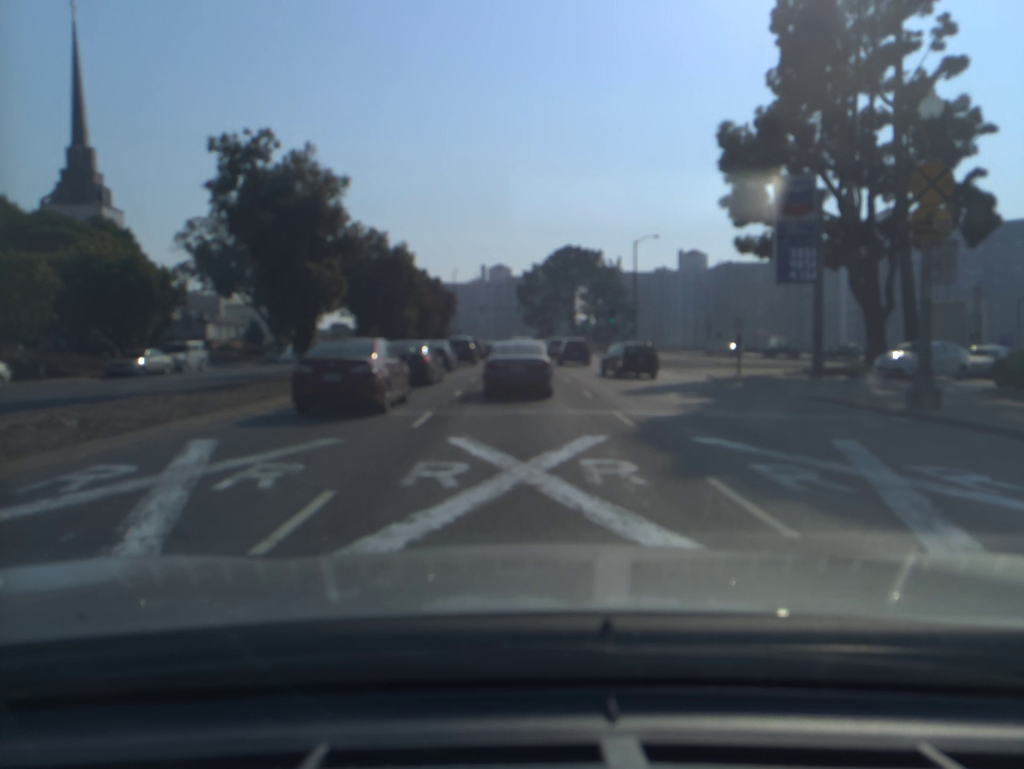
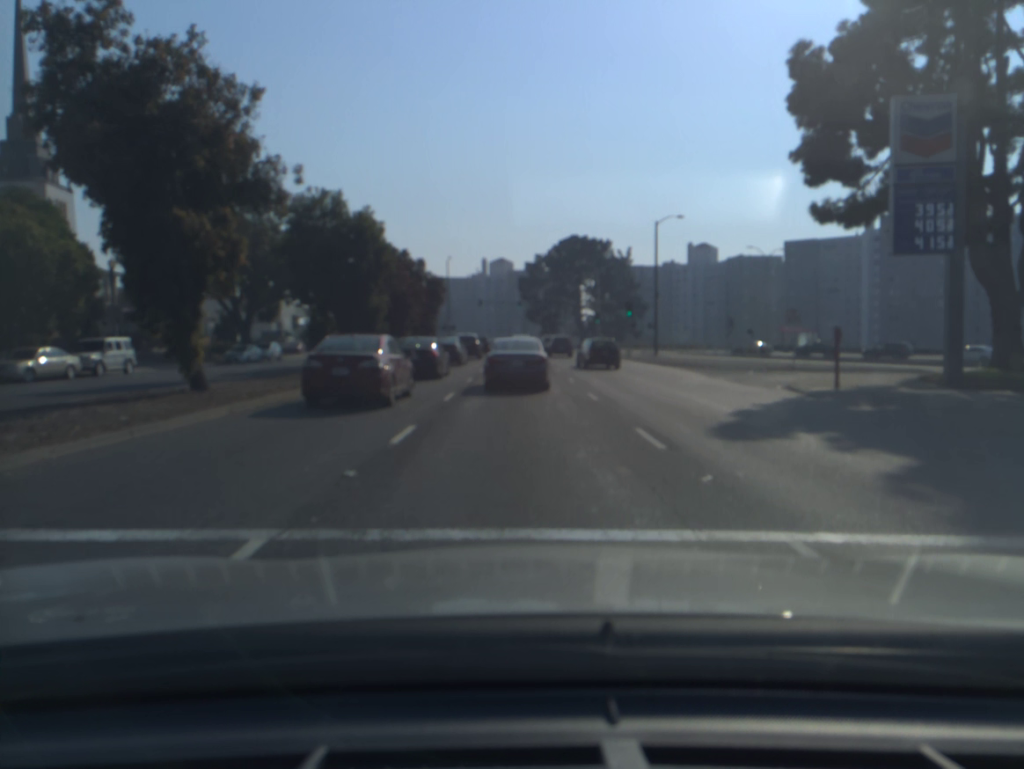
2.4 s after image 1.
(+0.1, +9.7) m; +1°
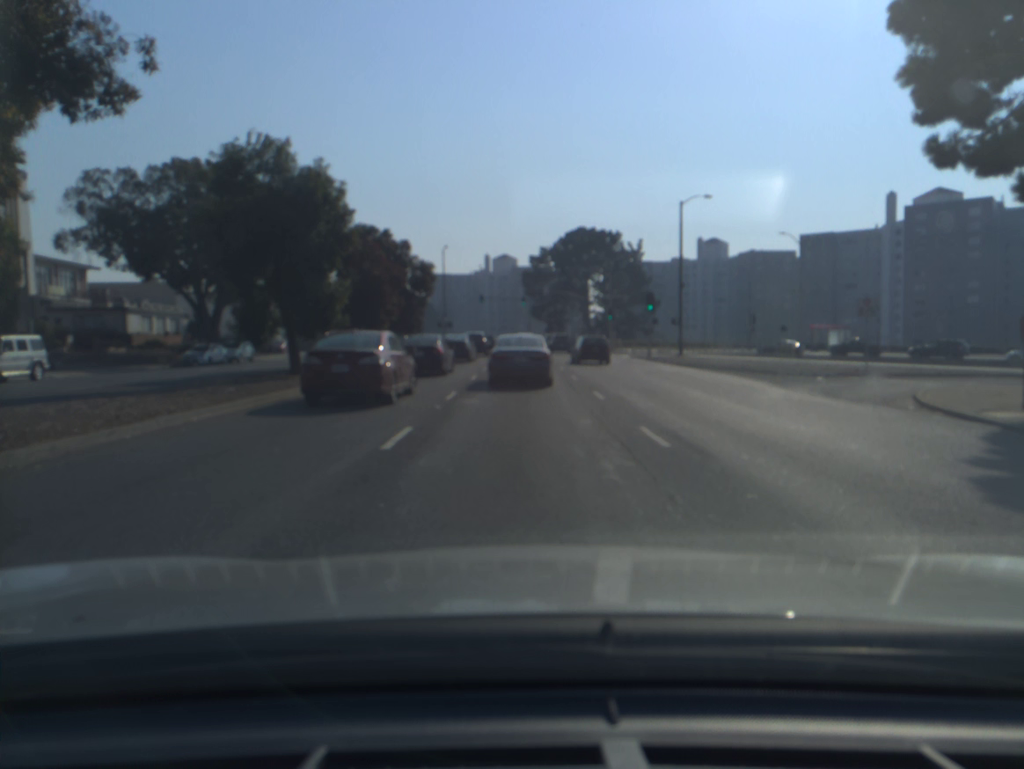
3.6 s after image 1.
(0.0, +8.2) m; 0°
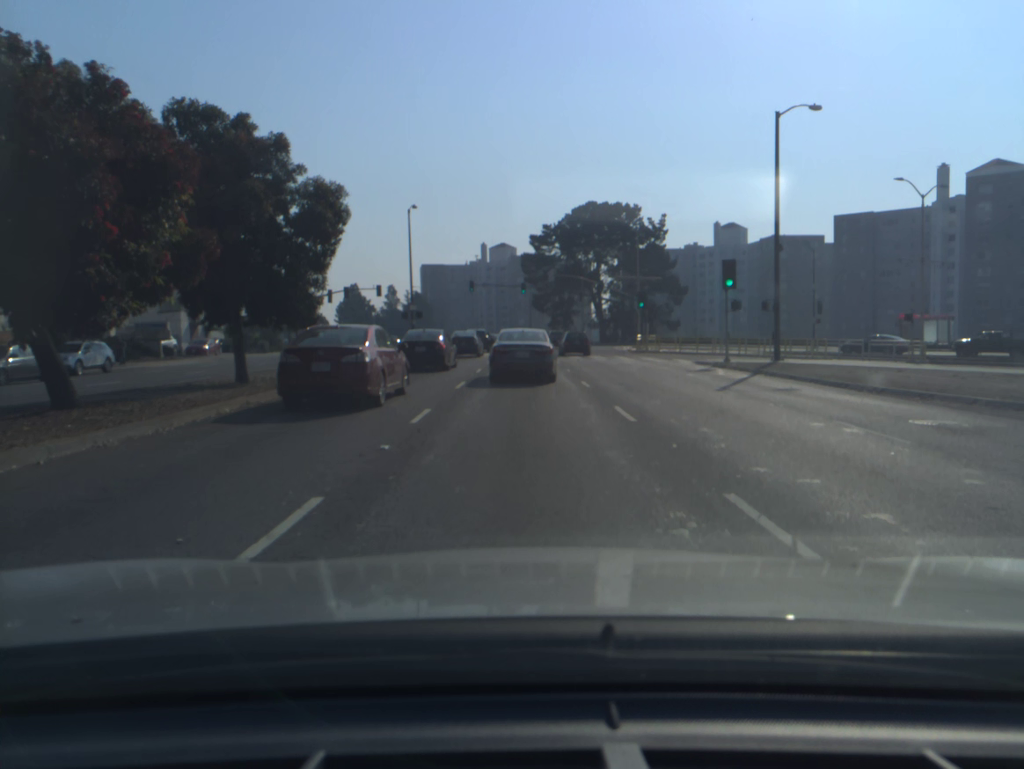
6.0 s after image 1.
(0.0, +20.7) m; 0°
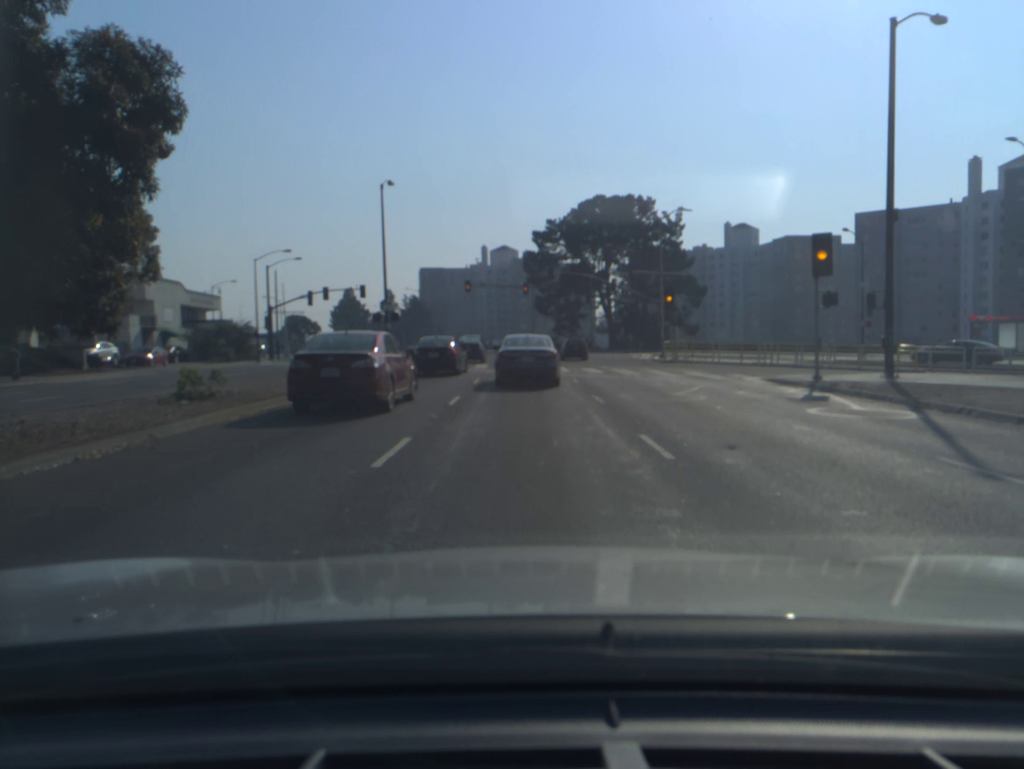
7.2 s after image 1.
(0.0, +10.5) m; 0°
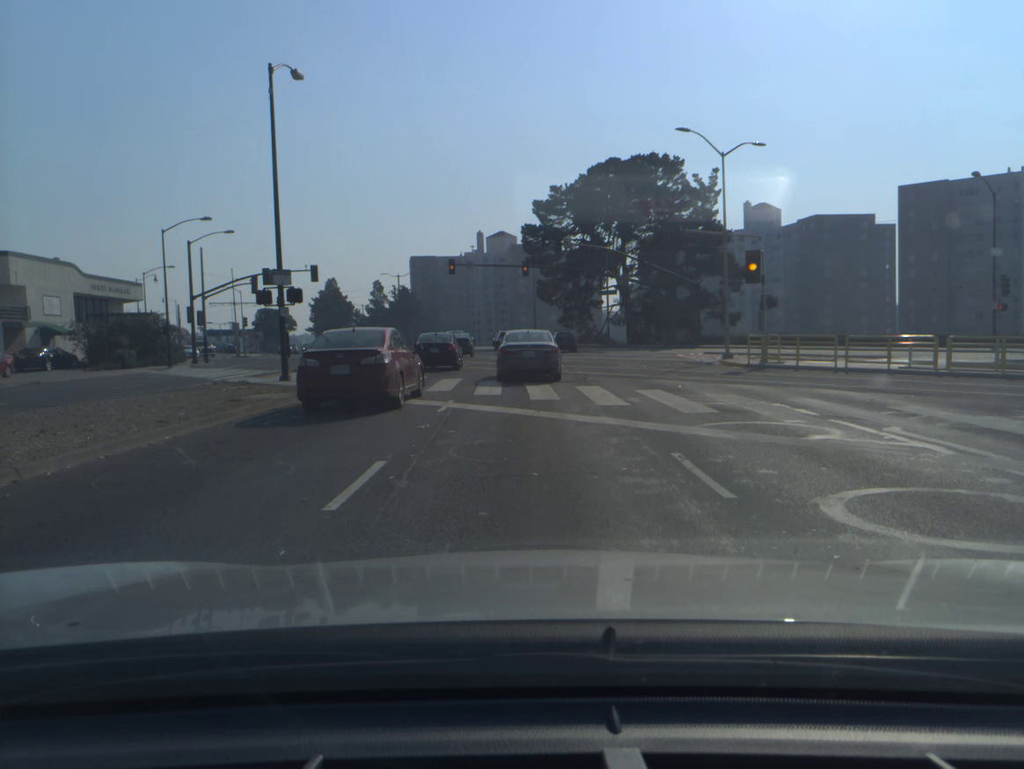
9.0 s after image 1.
(0.0, +17.3) m; 0°
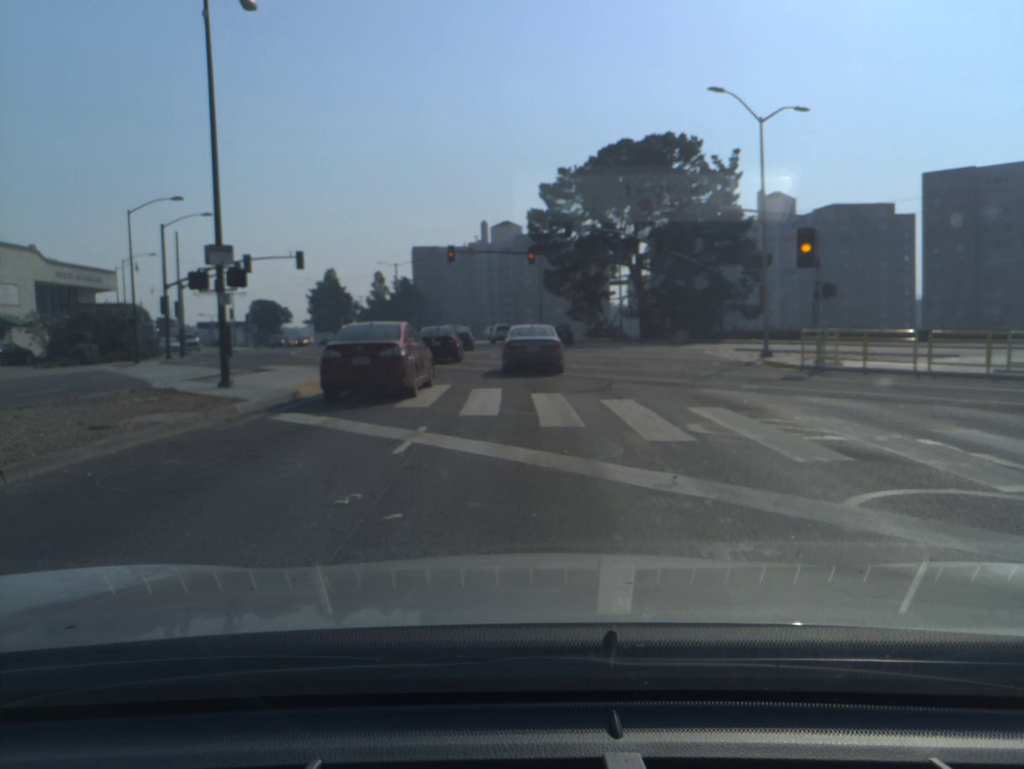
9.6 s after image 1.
(0.0, +5.1) m; 0°
